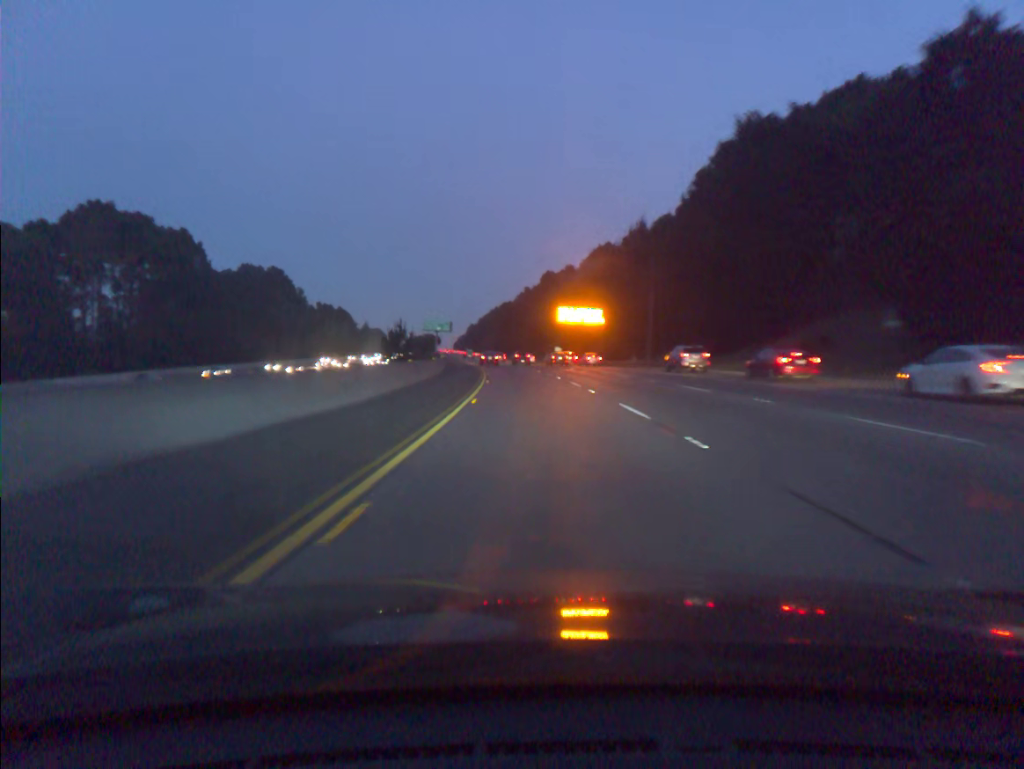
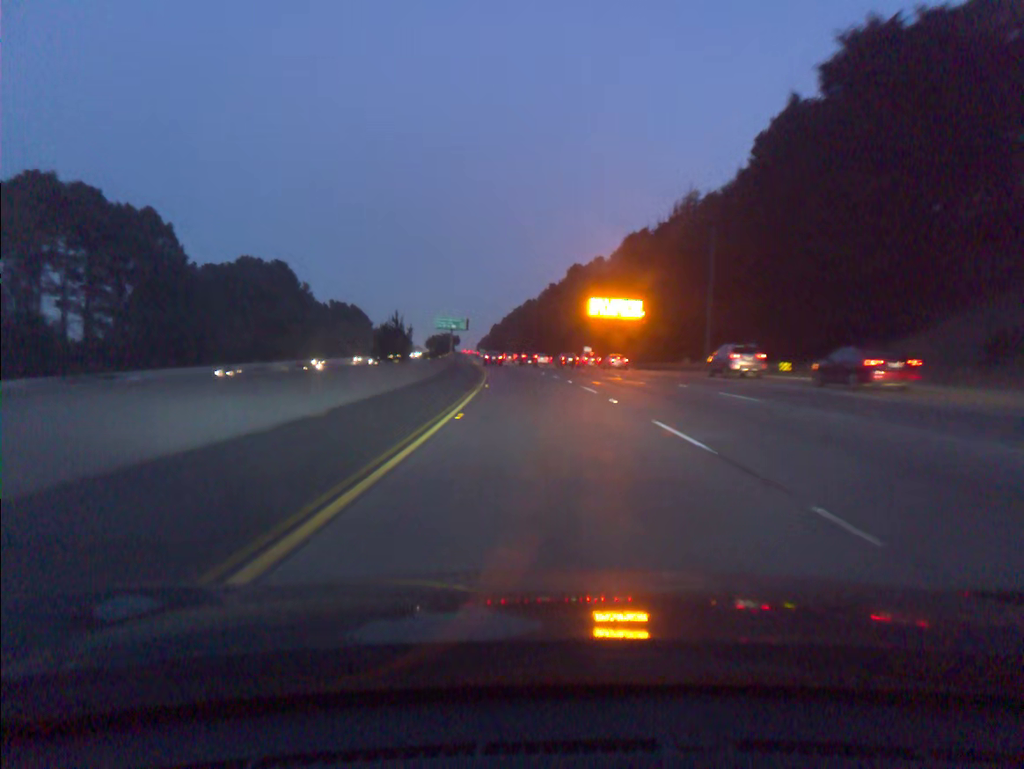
(-0.3, +19.4) m; -2°
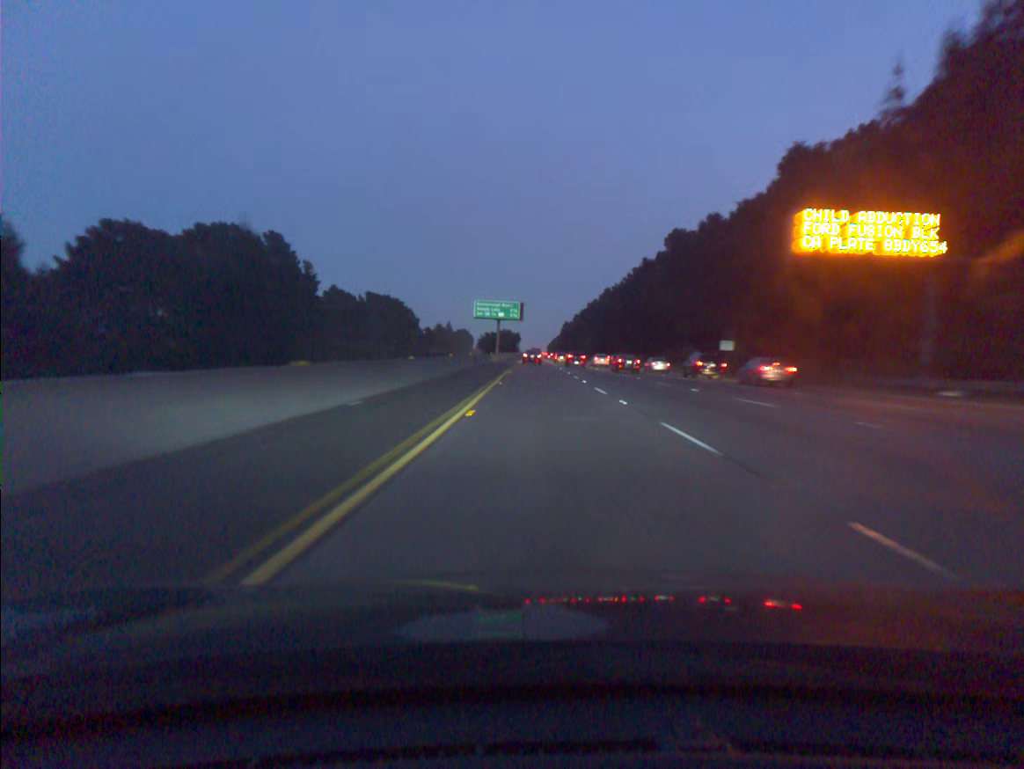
(-2.8, +58.1) m; -5°
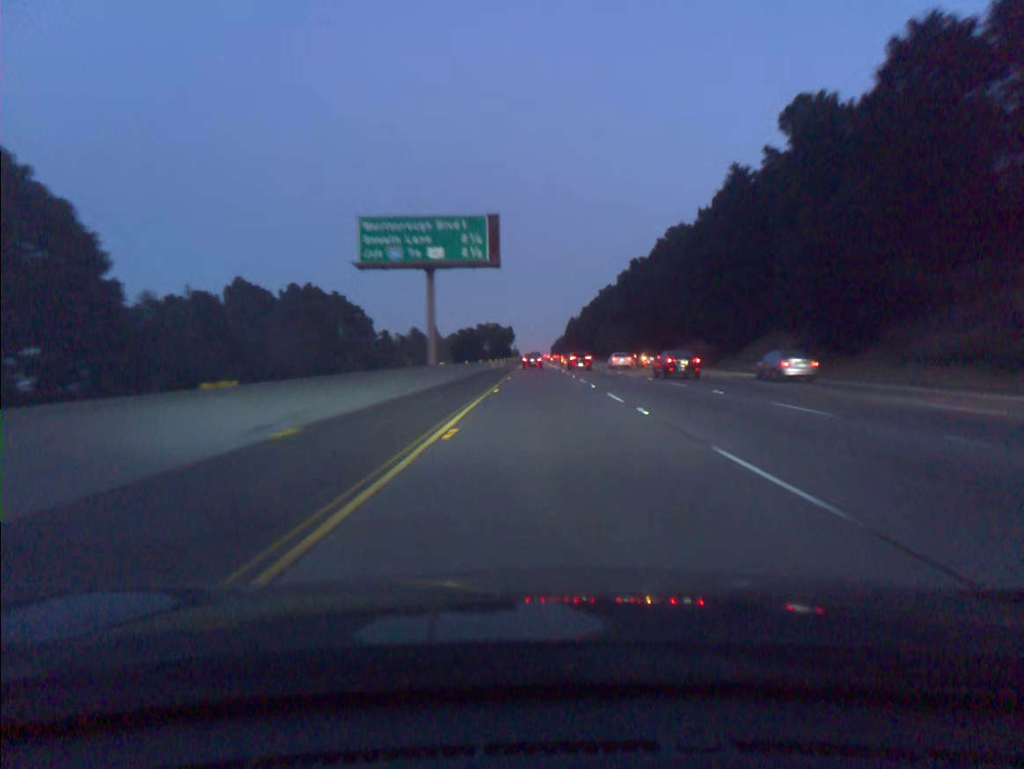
(-0.9, +76.9) m; 0°
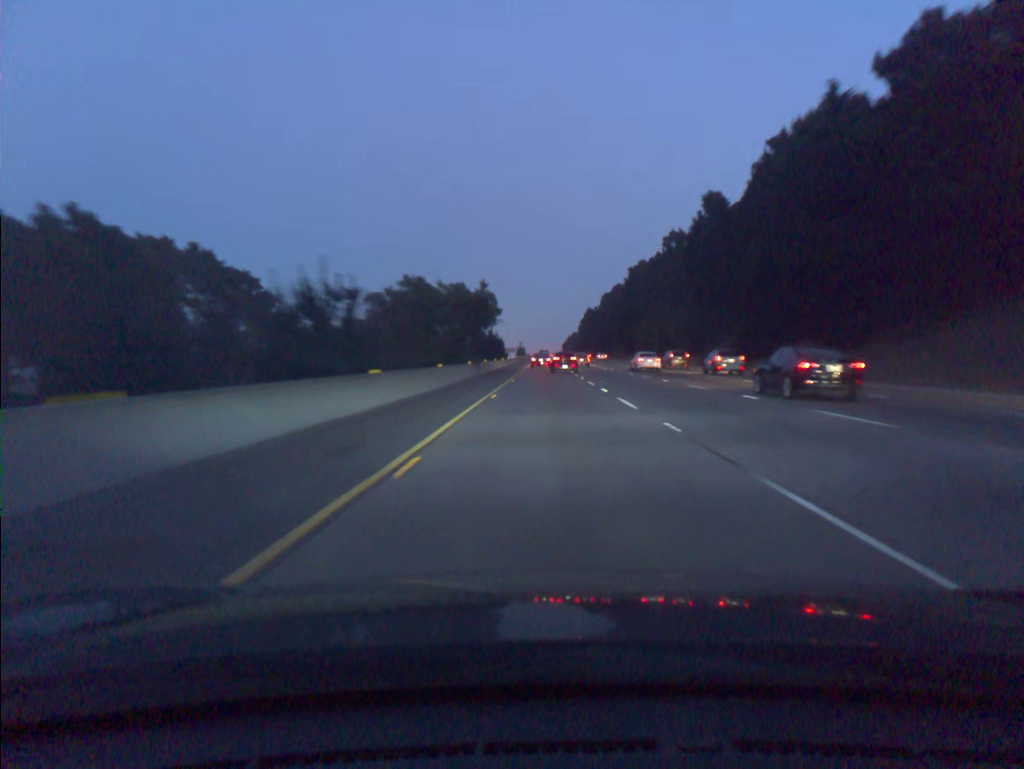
(-0.6, +76.2) m; -1°
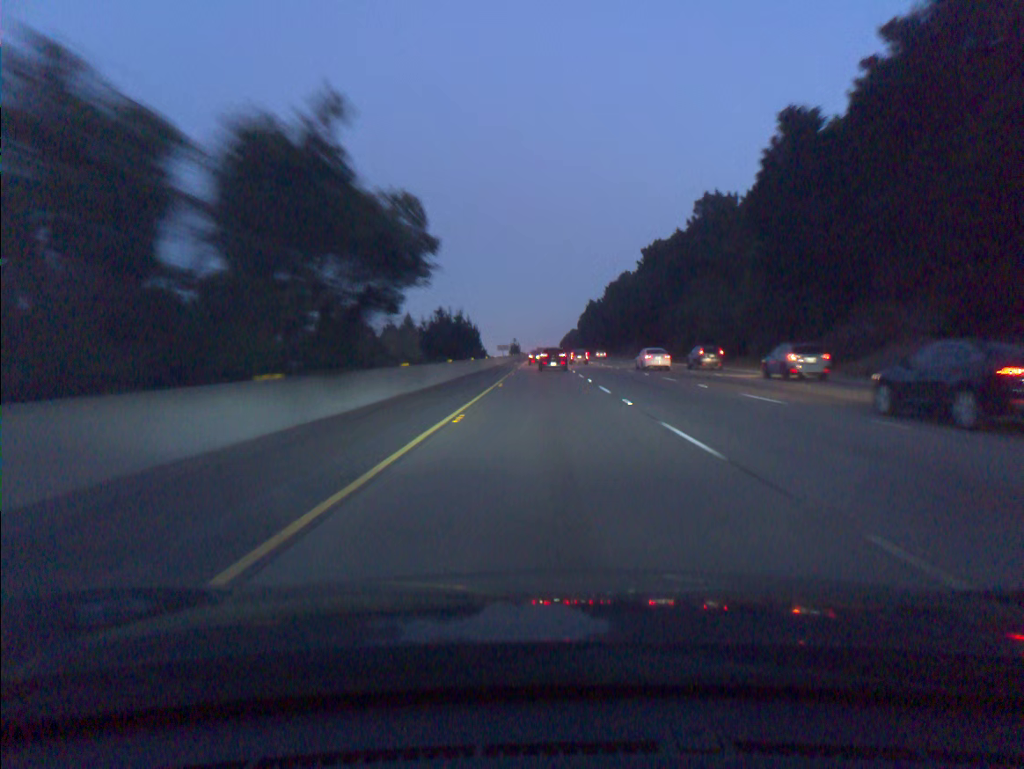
(+0.1, +38.0) m; 0°
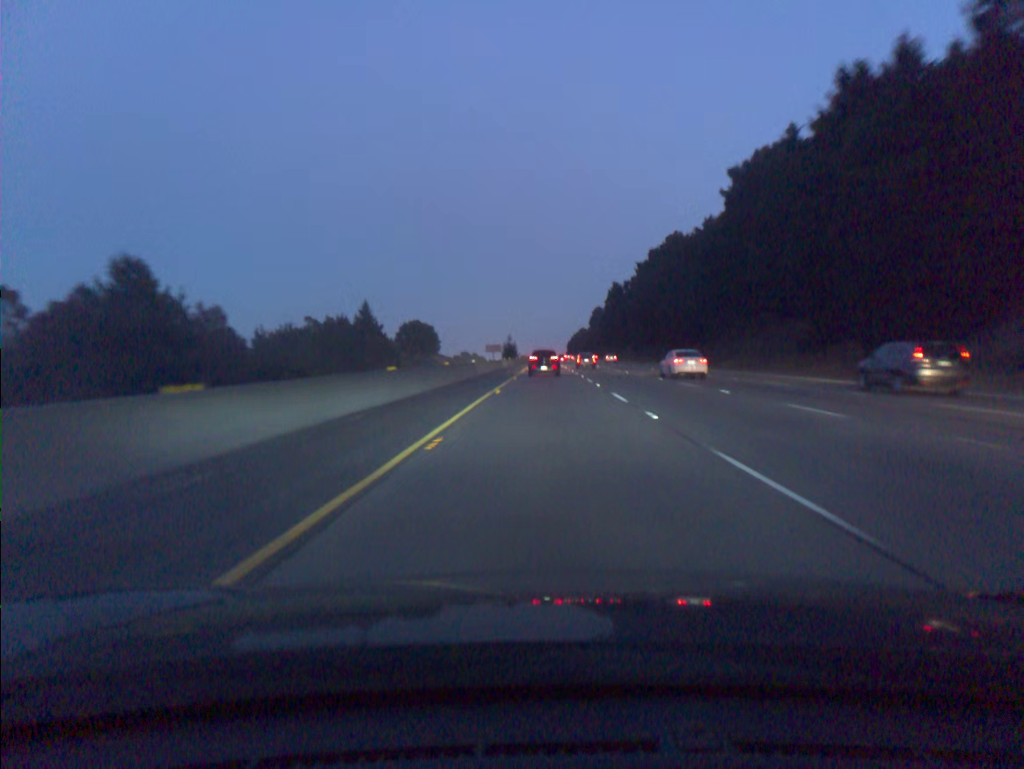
(-0.3, +91.2) m; 0°
